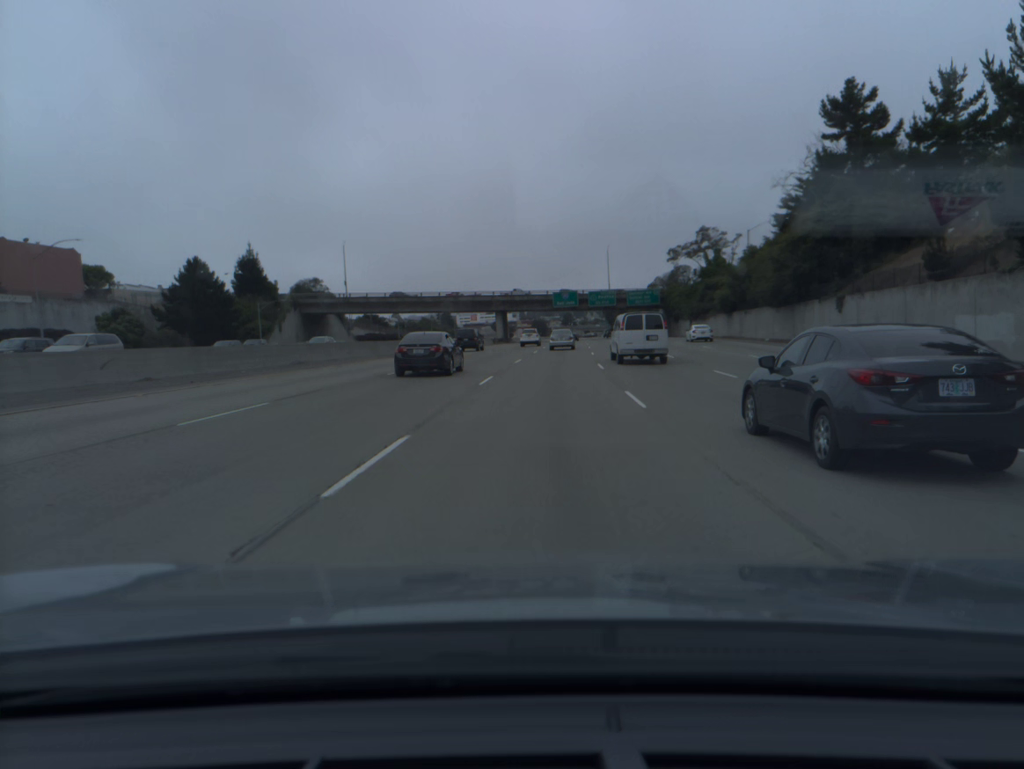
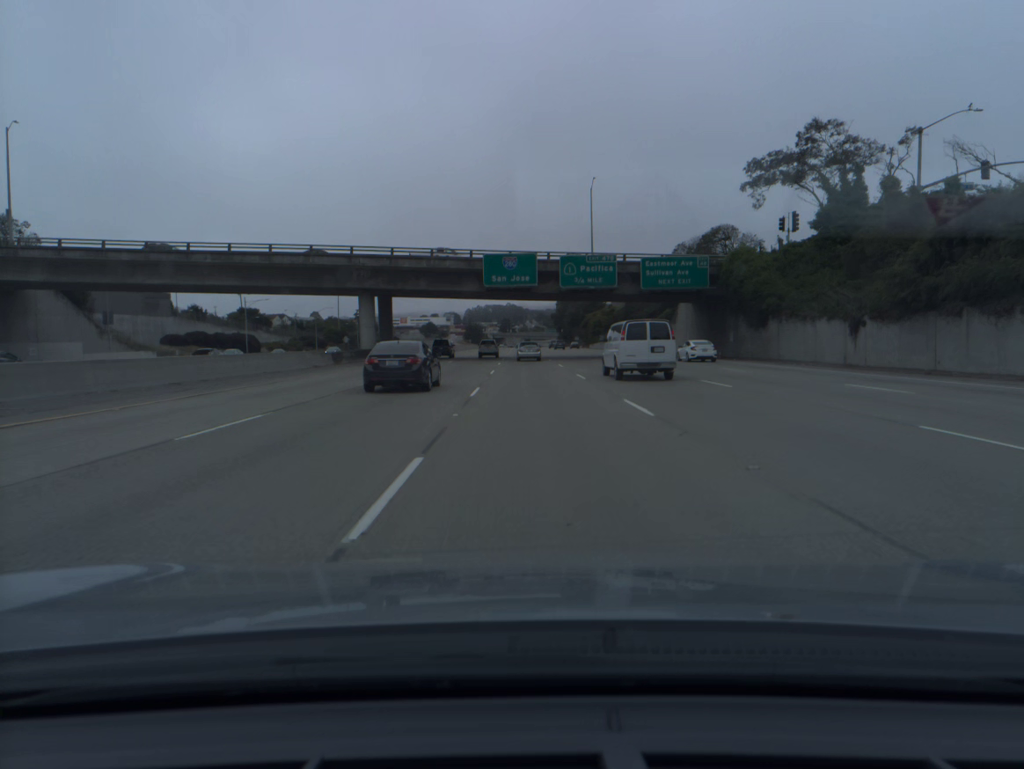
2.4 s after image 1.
(+3.5, +73.6) m; +5°
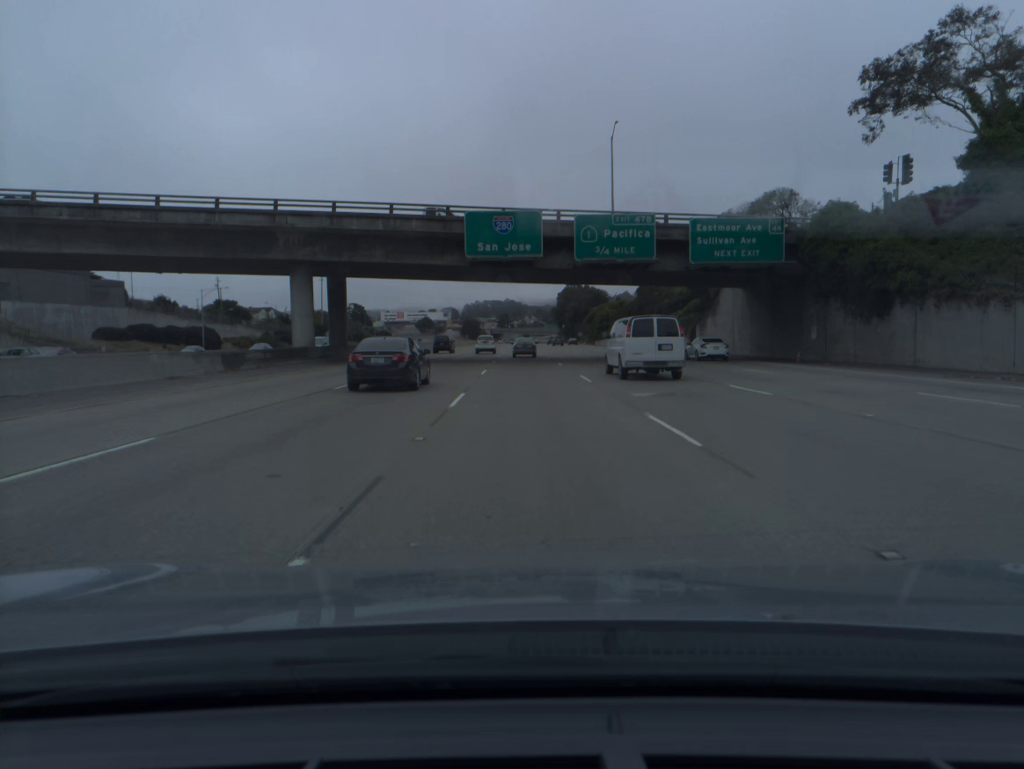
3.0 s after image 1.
(0.0, +18.9) m; 0°
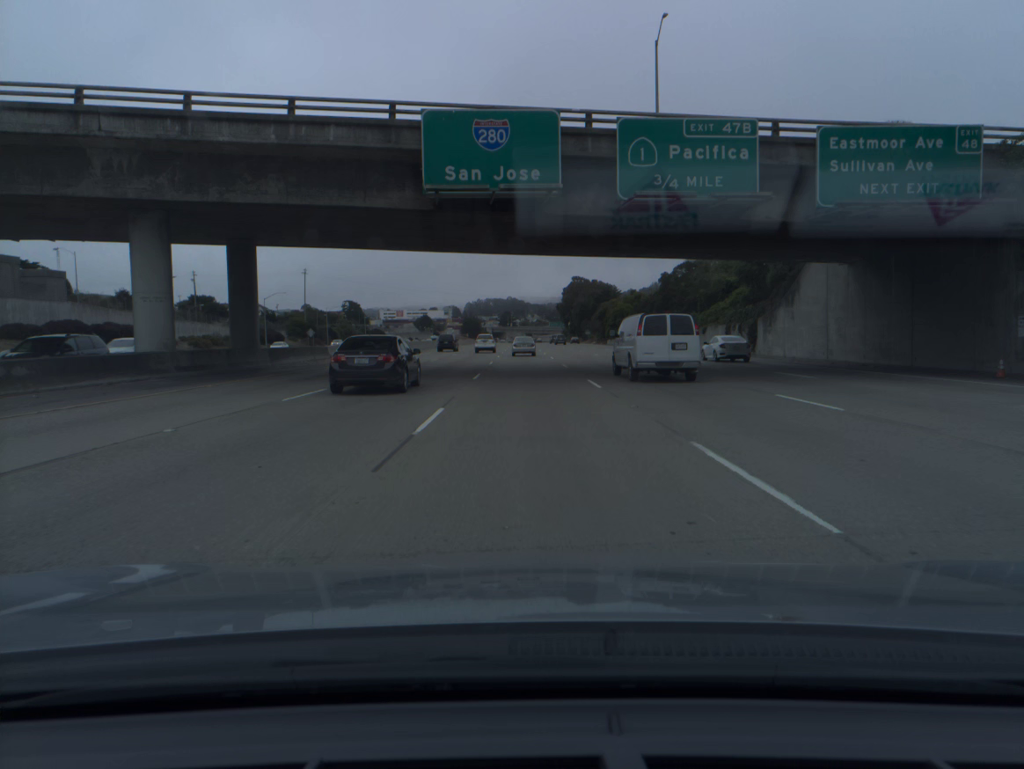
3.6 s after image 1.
(0.0, +19.0) m; 0°
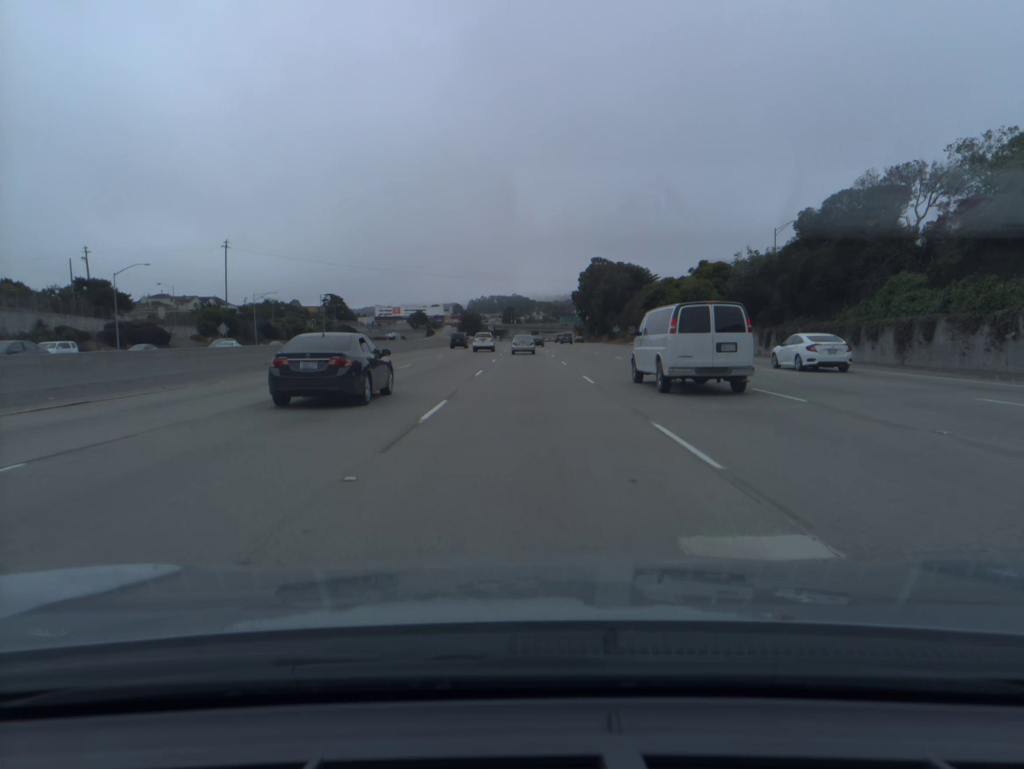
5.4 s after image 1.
(-0.2, +57.1) m; 0°
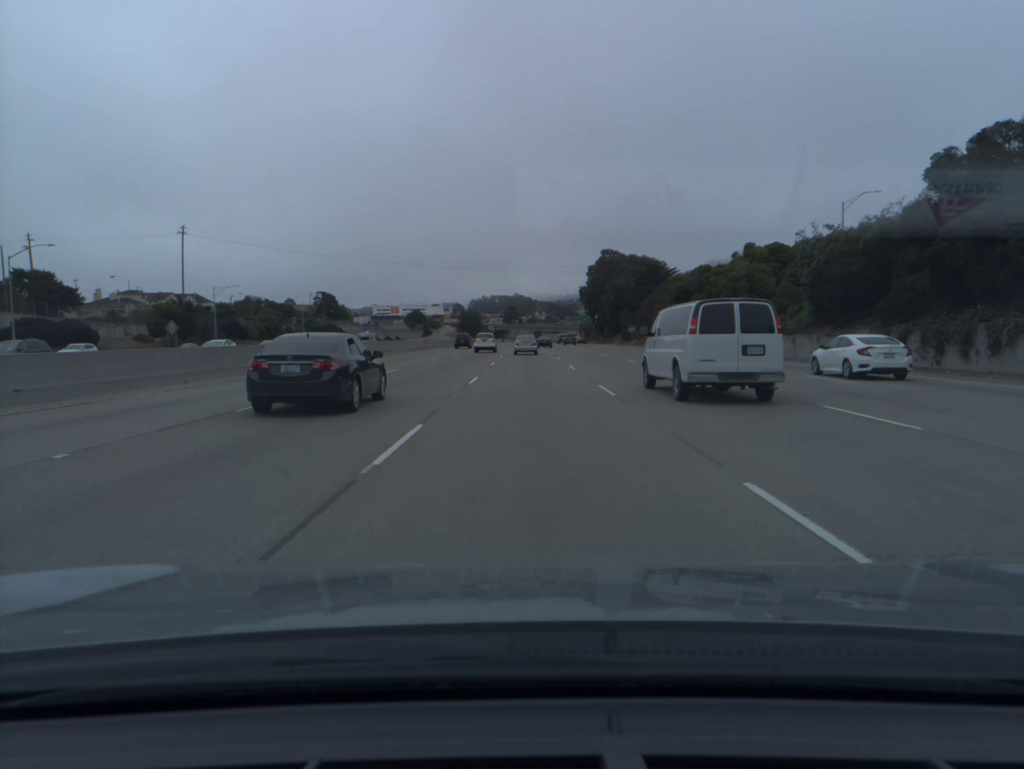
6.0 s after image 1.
(0.0, +19.0) m; 0°
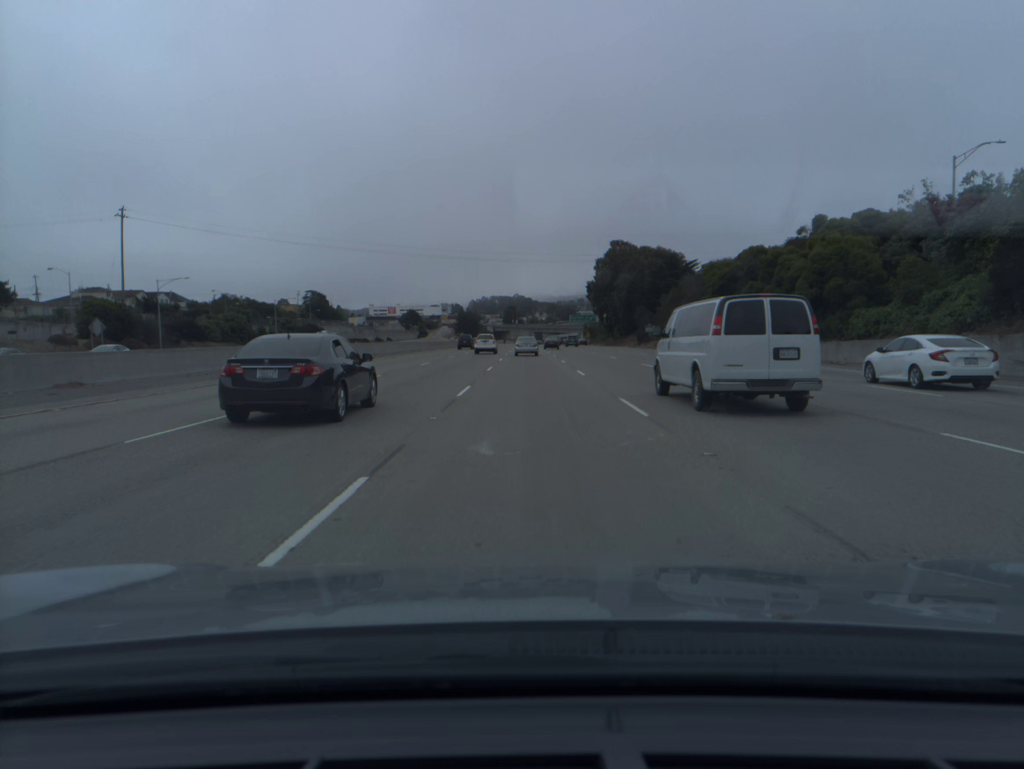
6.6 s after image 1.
(0.0, +19.0) m; 0°
